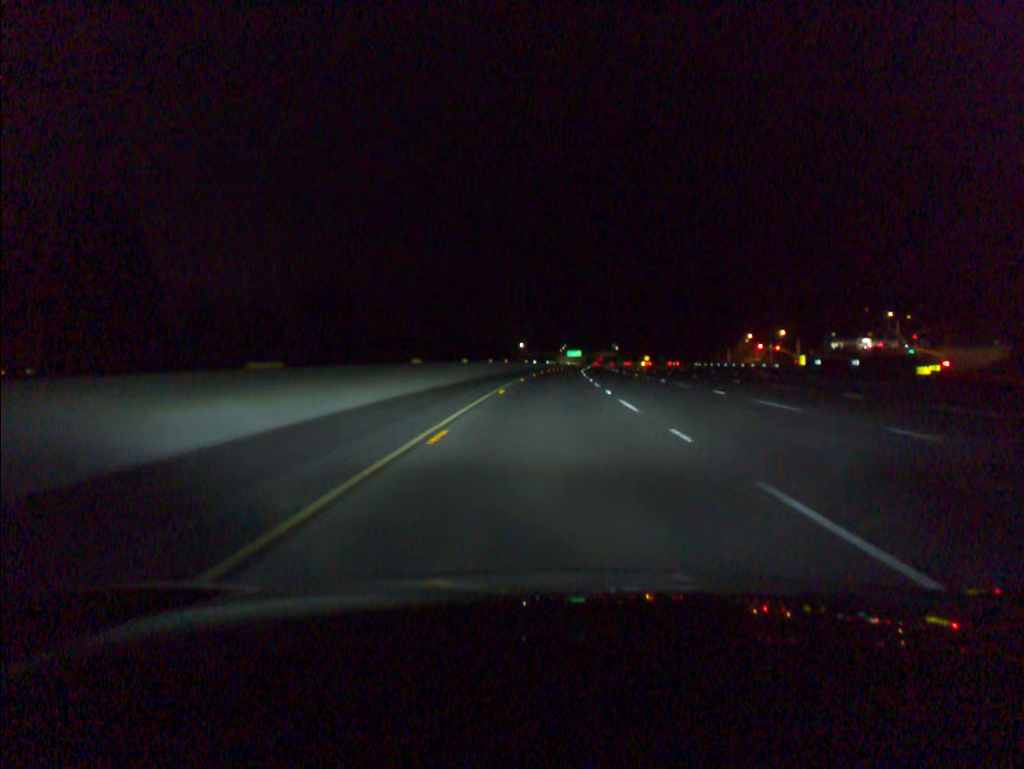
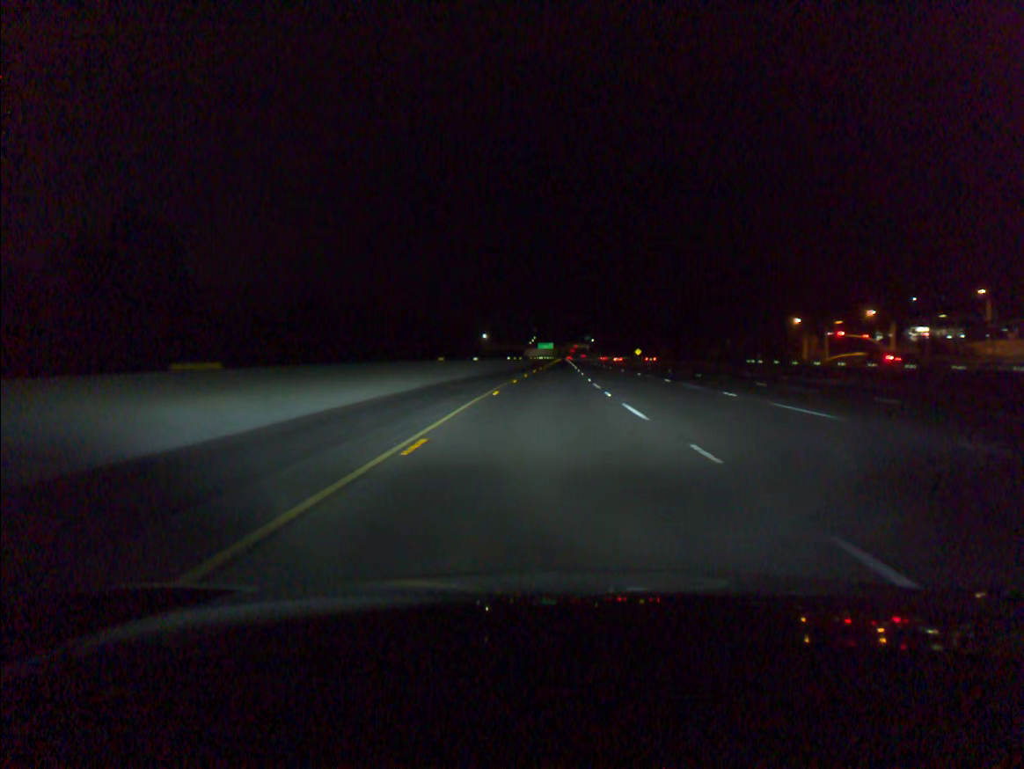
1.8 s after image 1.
(+1.3, +59.6) m; +2°
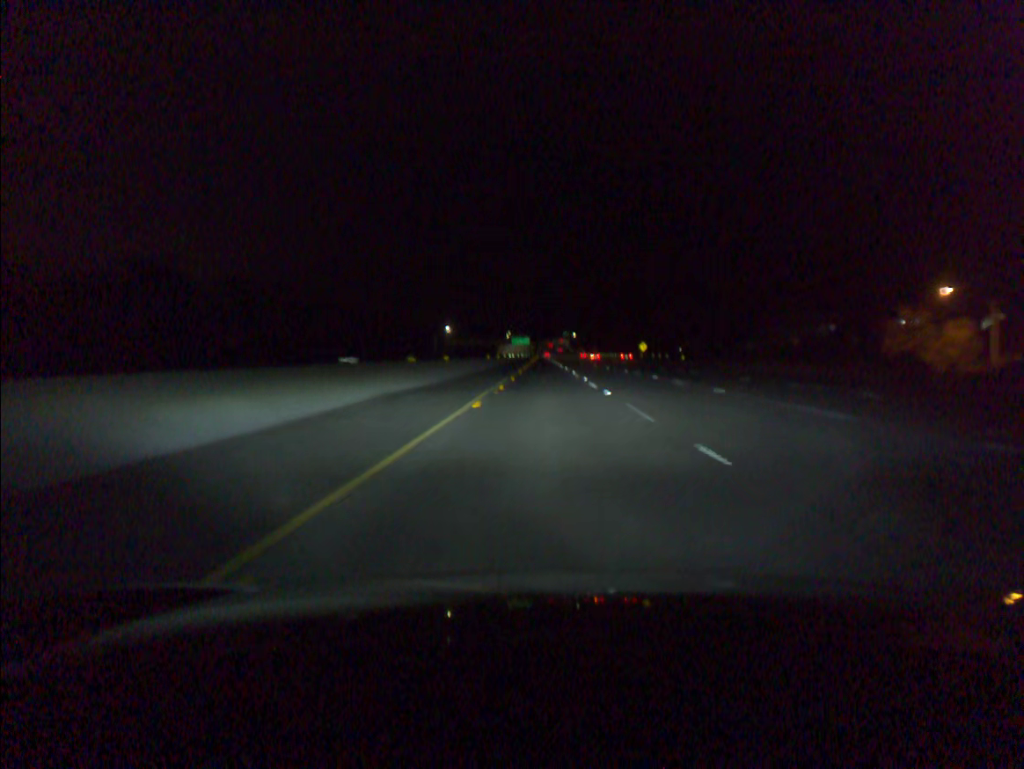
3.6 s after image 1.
(+0.9, +59.5) m; +2°
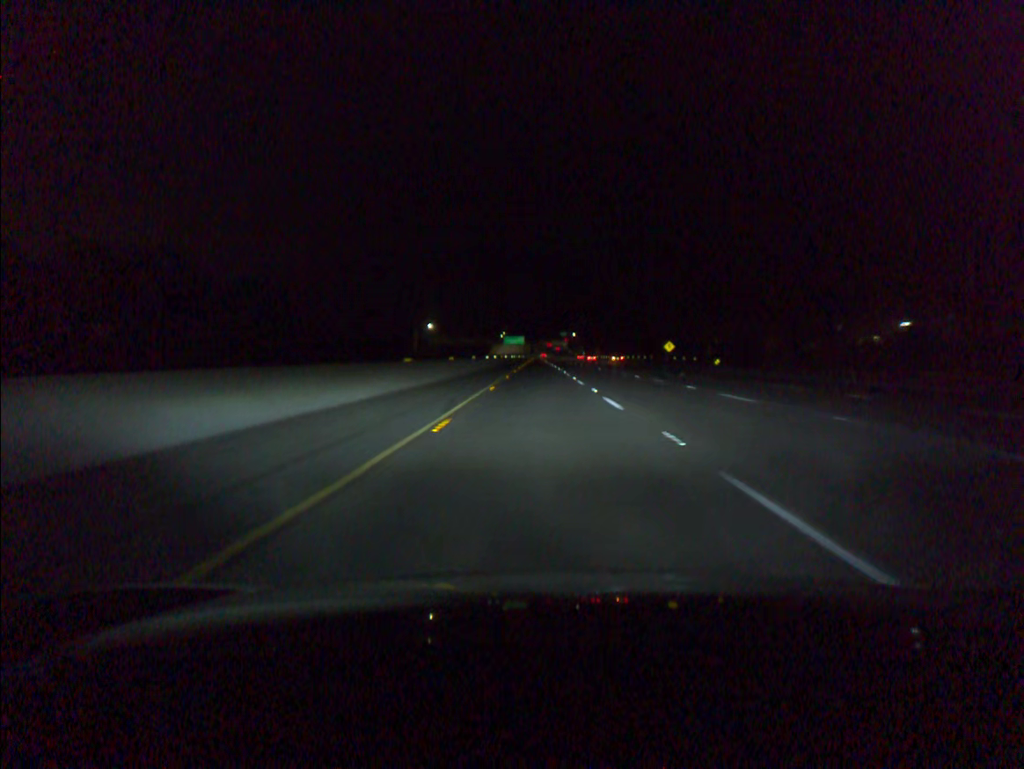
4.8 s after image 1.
(+0.2, +39.6) m; 0°
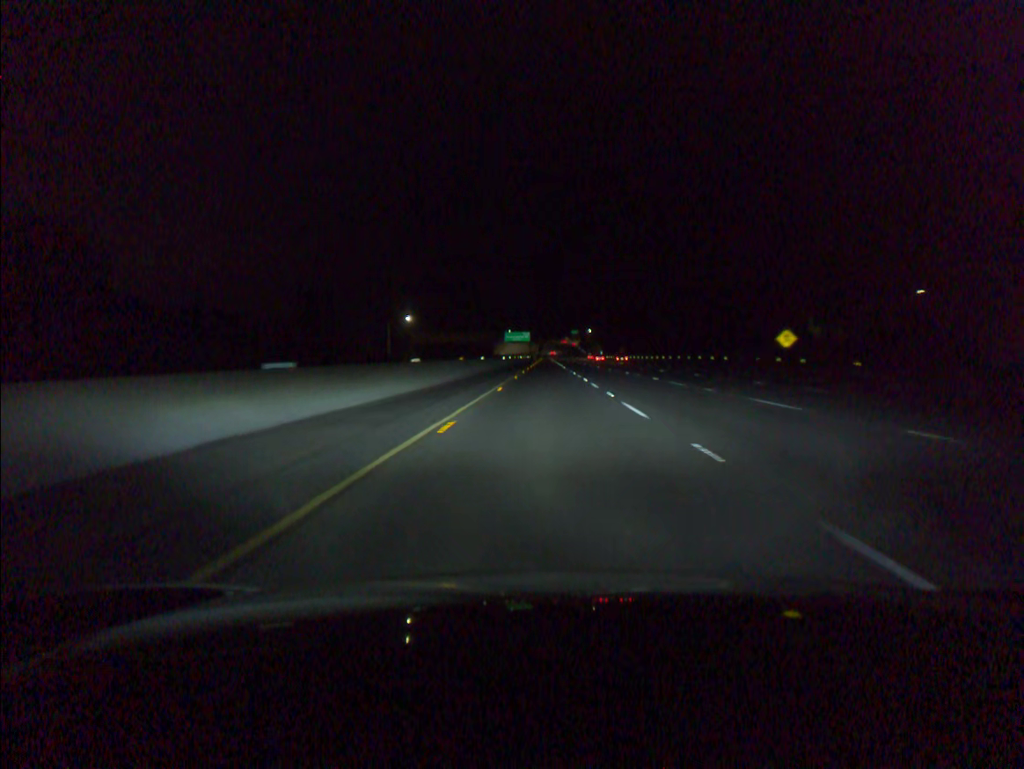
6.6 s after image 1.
(-0.4, +59.2) m; -1°
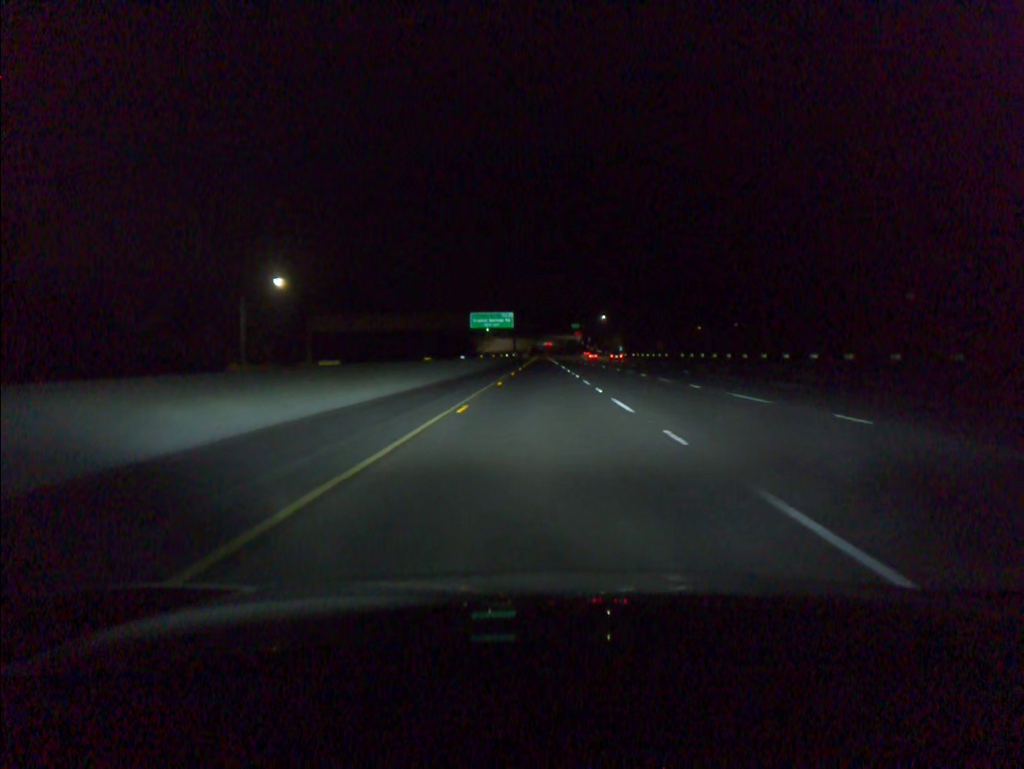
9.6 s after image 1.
(+0.5, +98.4) m; 0°
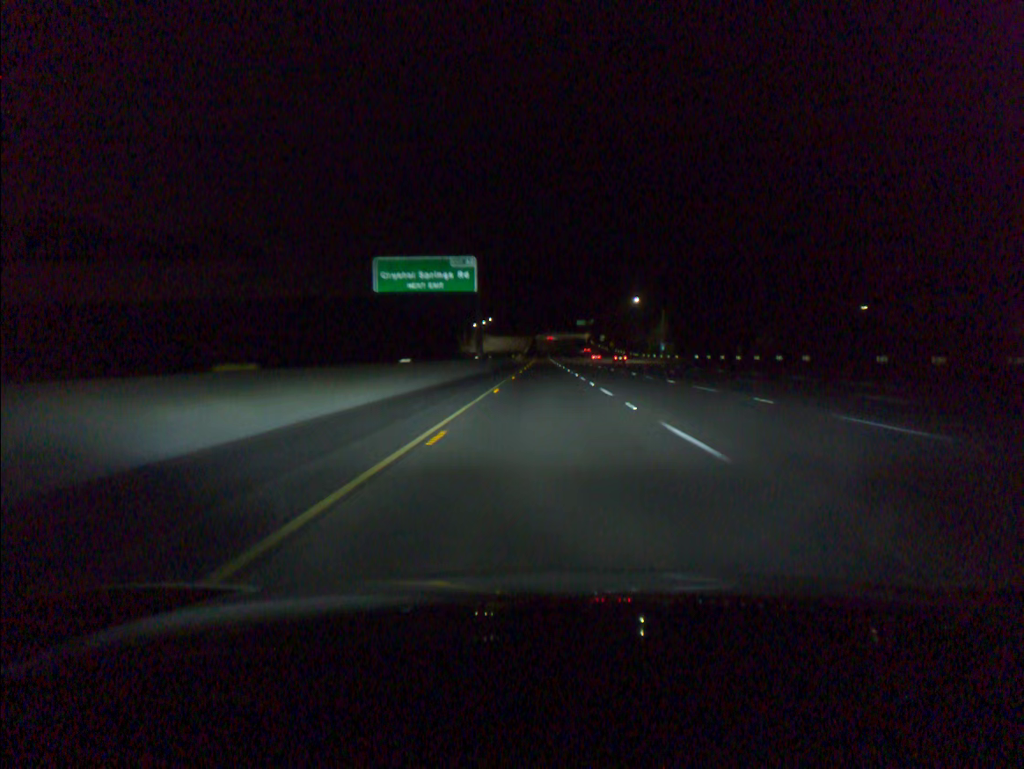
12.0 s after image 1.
(-0.2, +78.7) m; 0°
